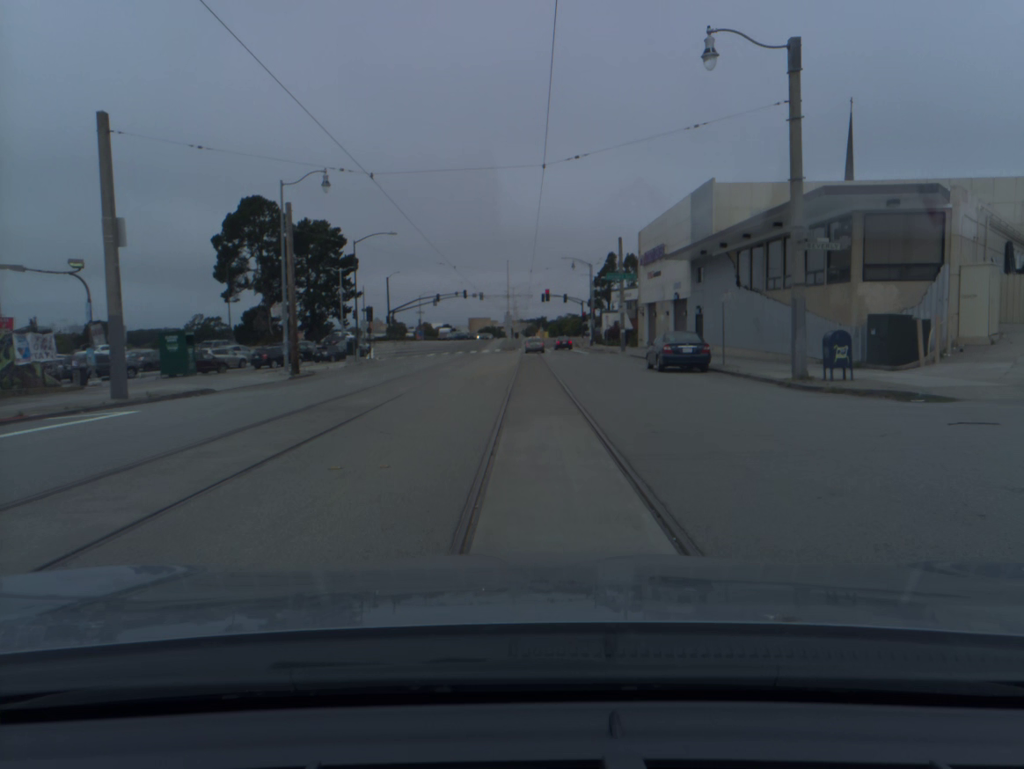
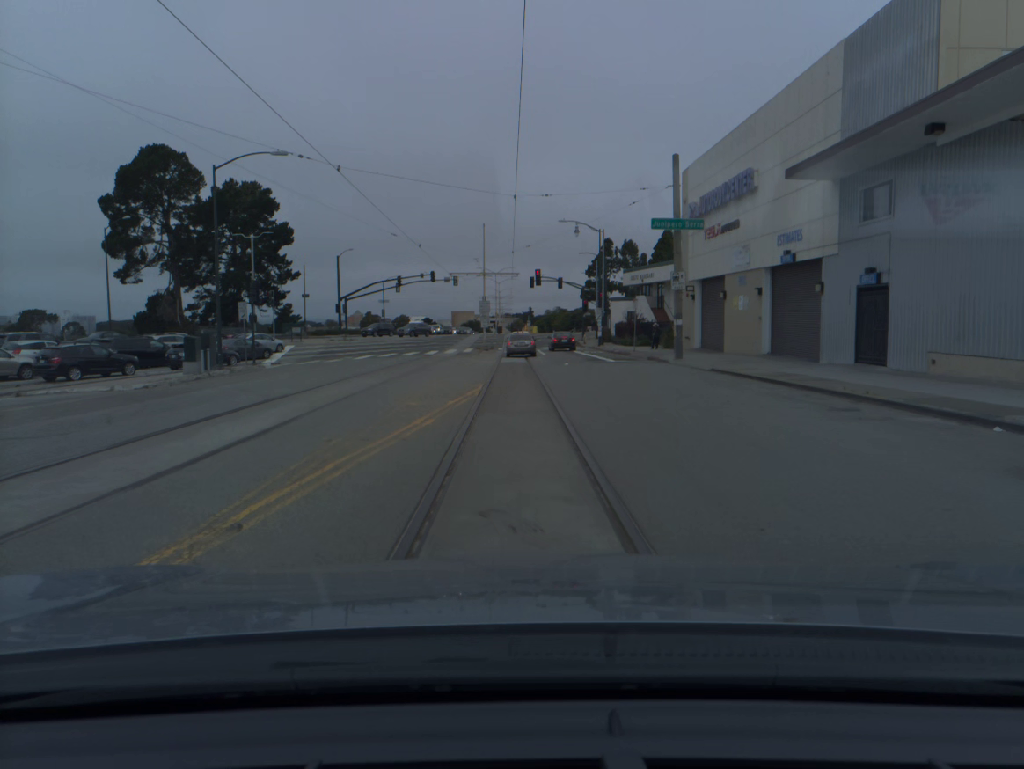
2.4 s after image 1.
(+0.3, +24.9) m; 0°
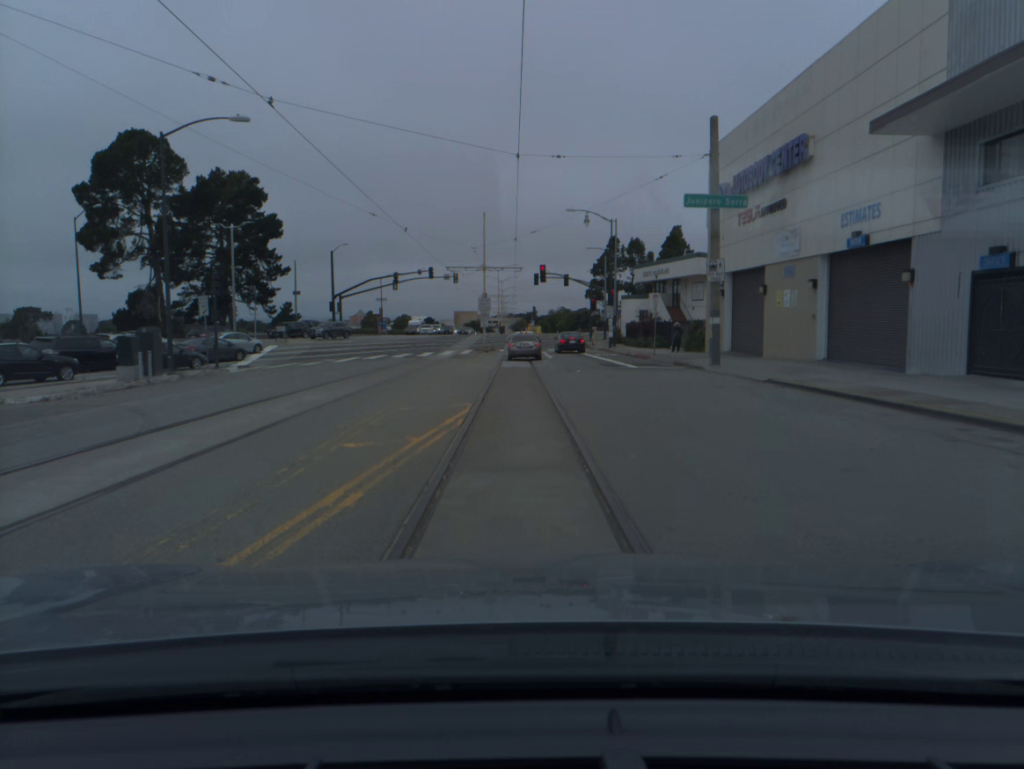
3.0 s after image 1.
(0.0, +5.7) m; 0°
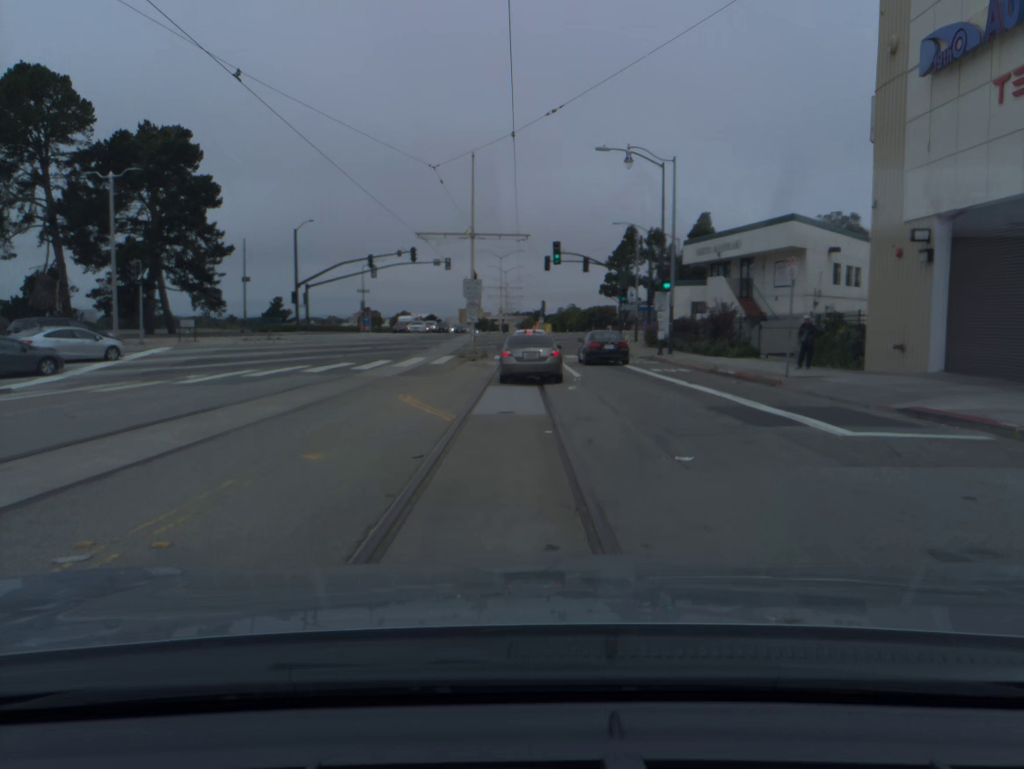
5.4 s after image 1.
(+0.1, +19.0) m; -1°
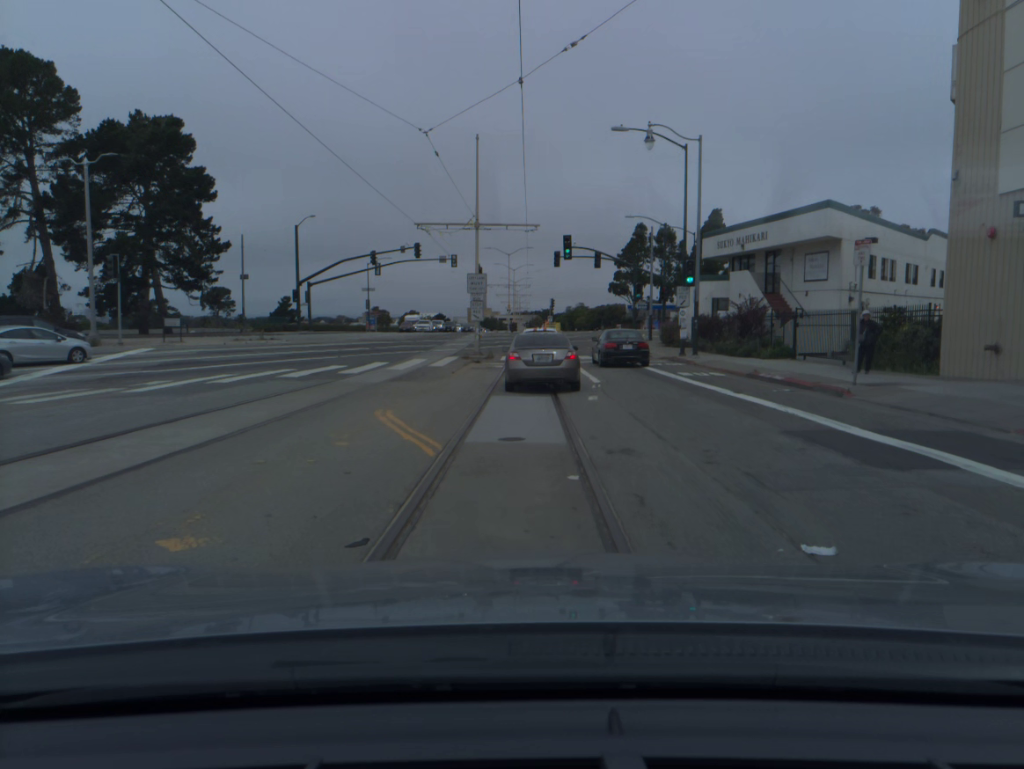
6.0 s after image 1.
(0.0, +3.7) m; 0°
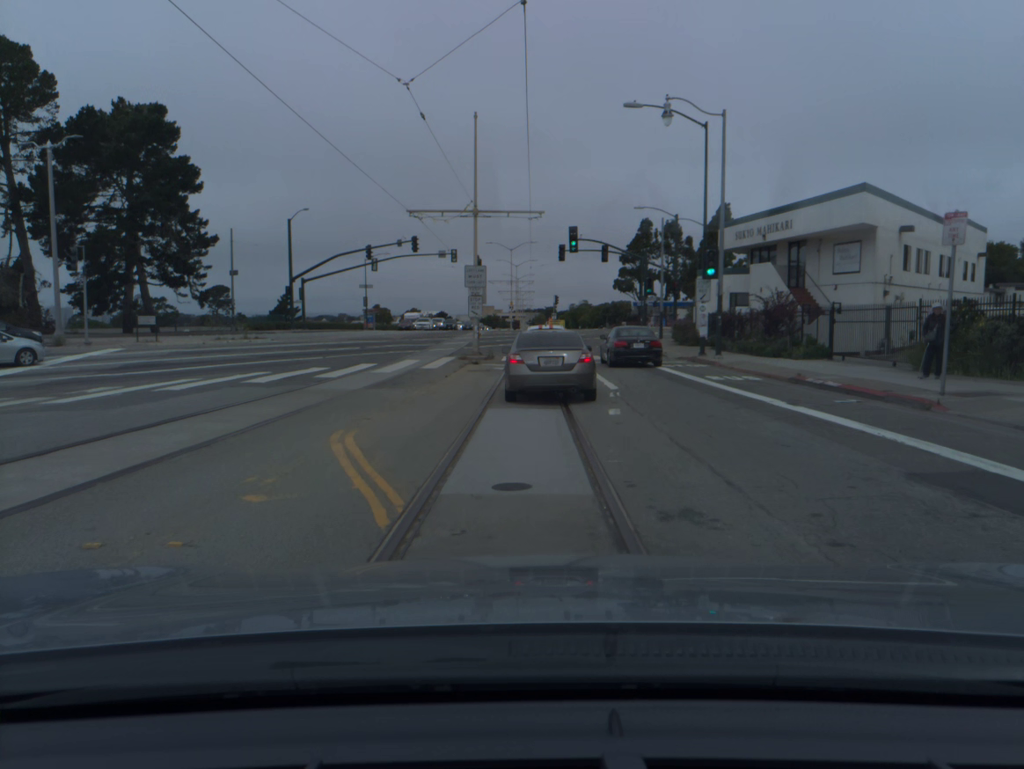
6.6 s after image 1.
(0.0, +3.2) m; 0°
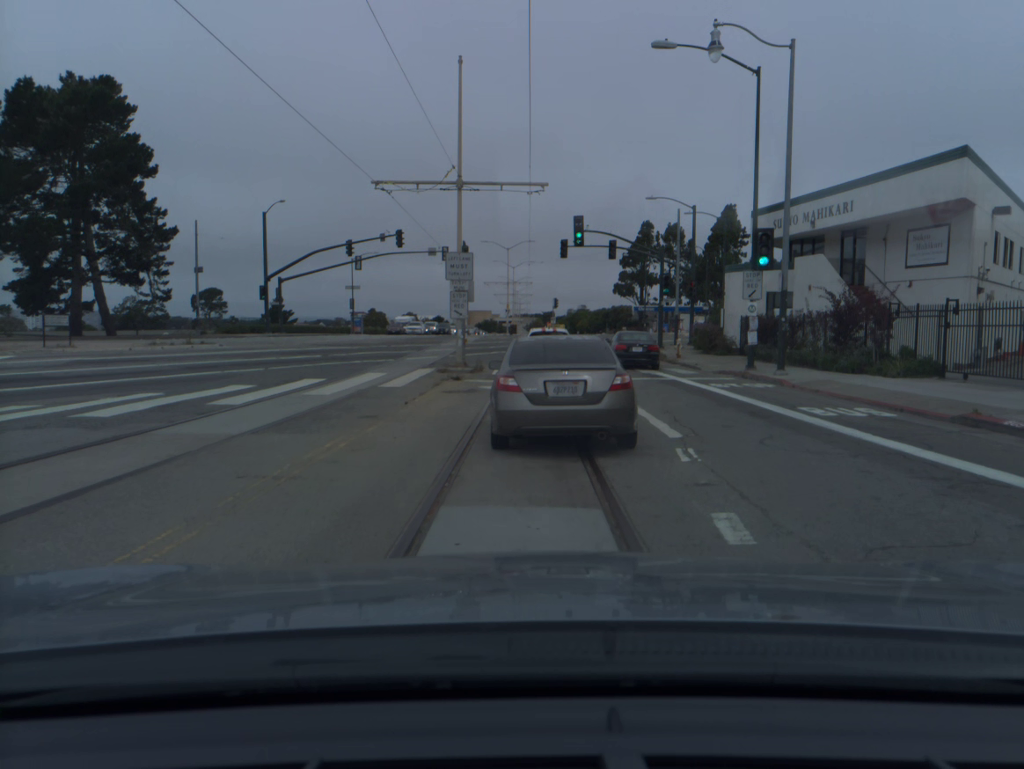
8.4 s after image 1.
(0.0, +7.6) m; 0°
